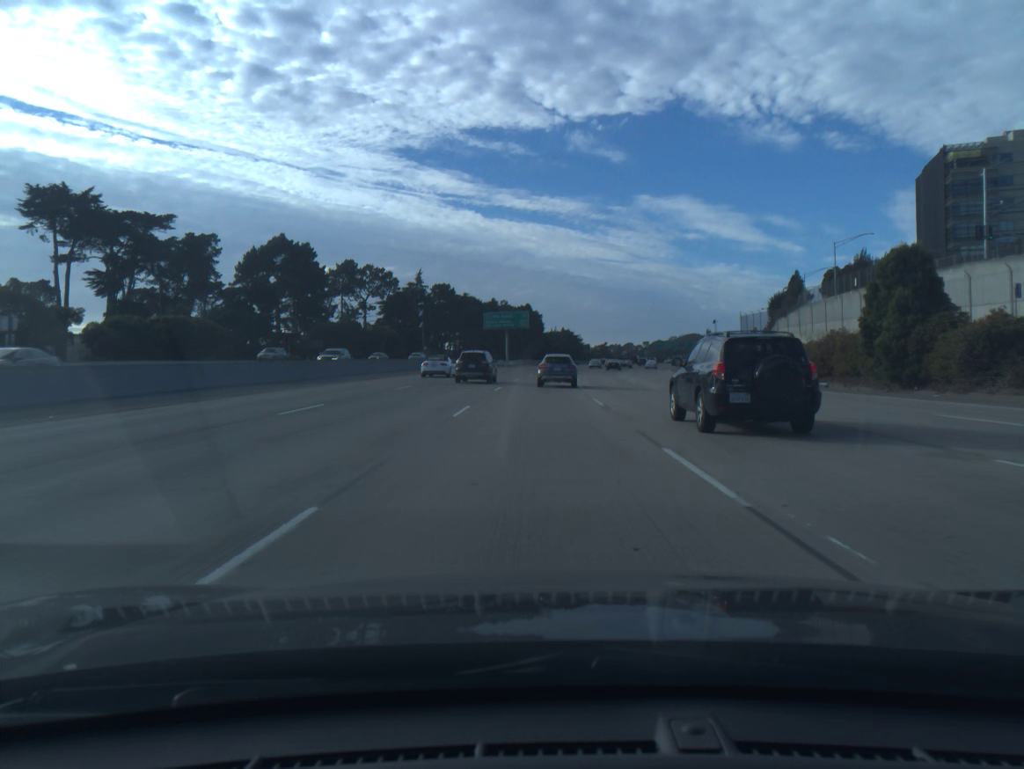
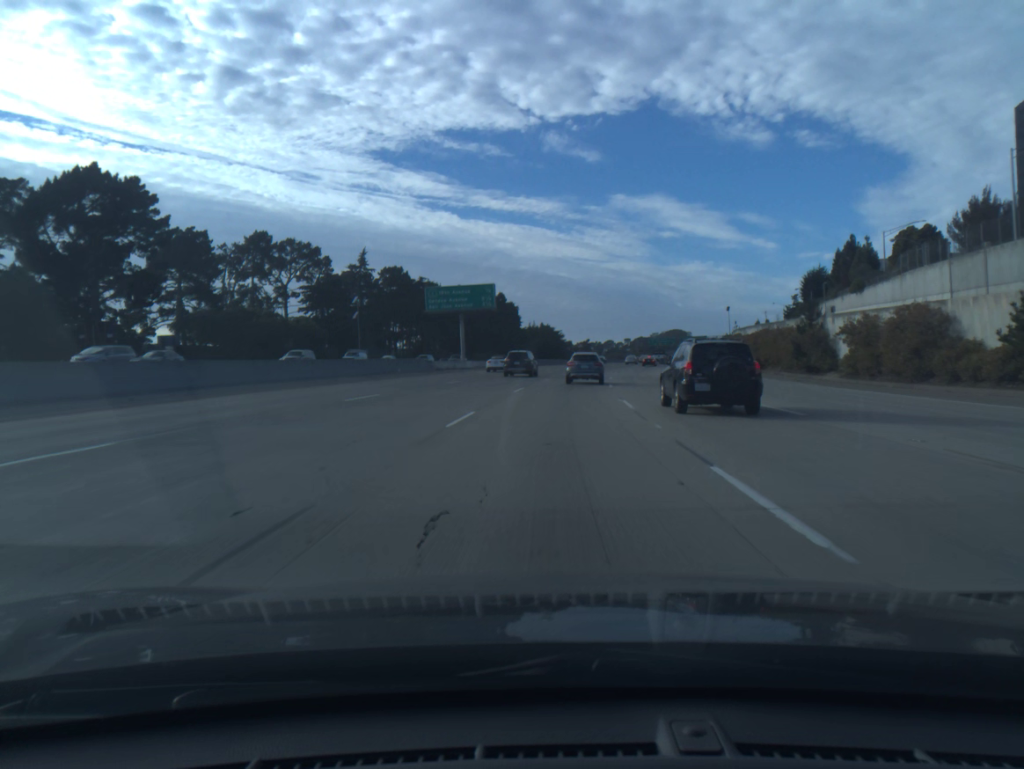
(+0.3, +45.4) m; +1°
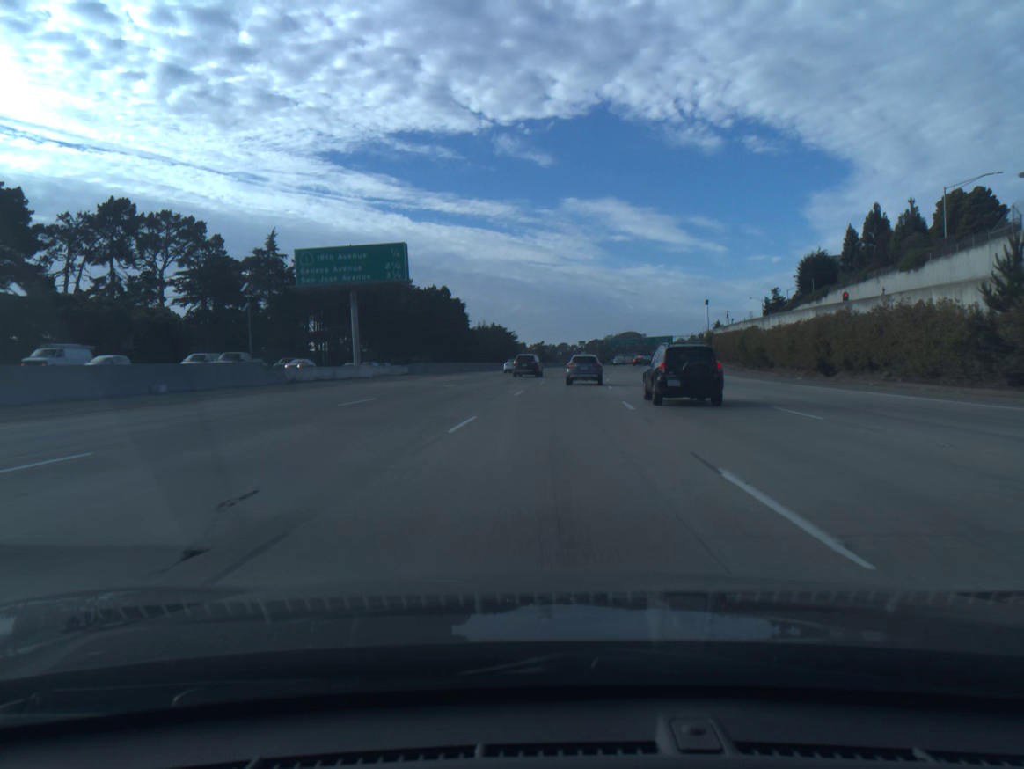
(+0.8, +29.7) m; +3°
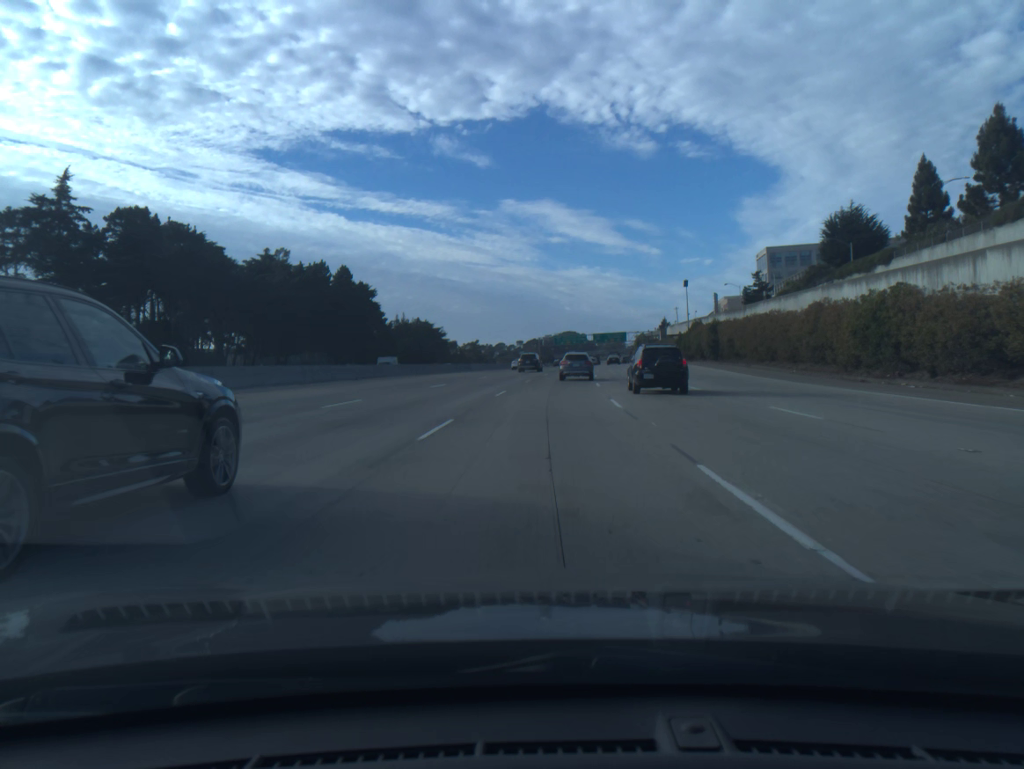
(+1.9, +43.9) m; +5°
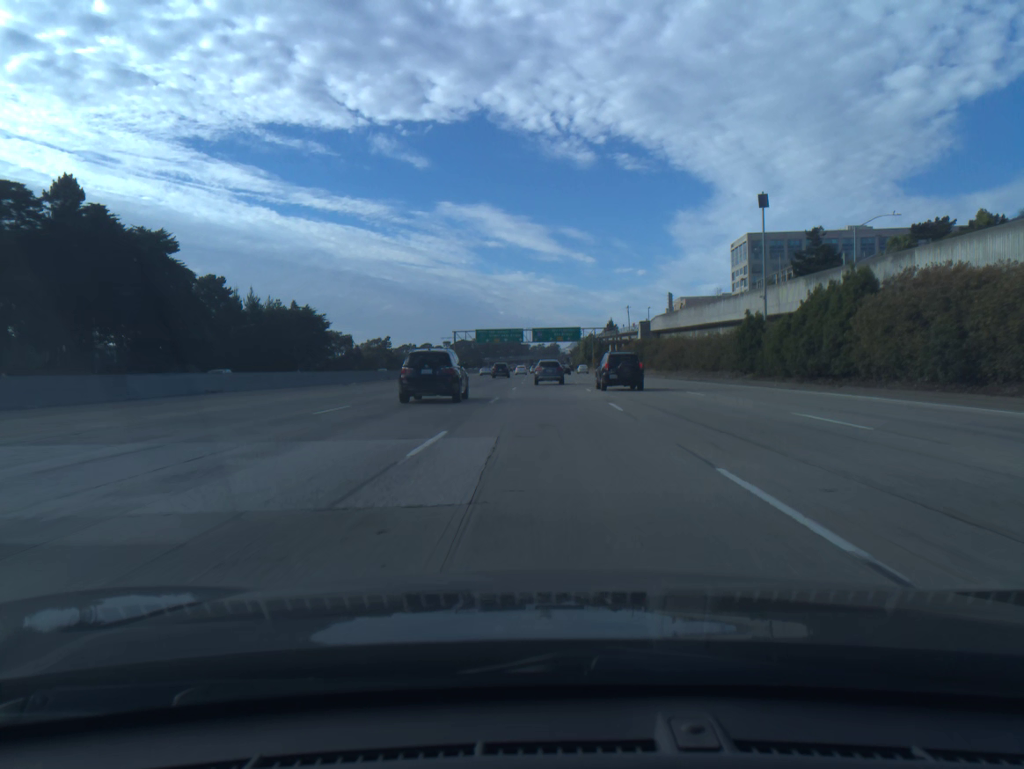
(+3.3, +73.0) m; +5°
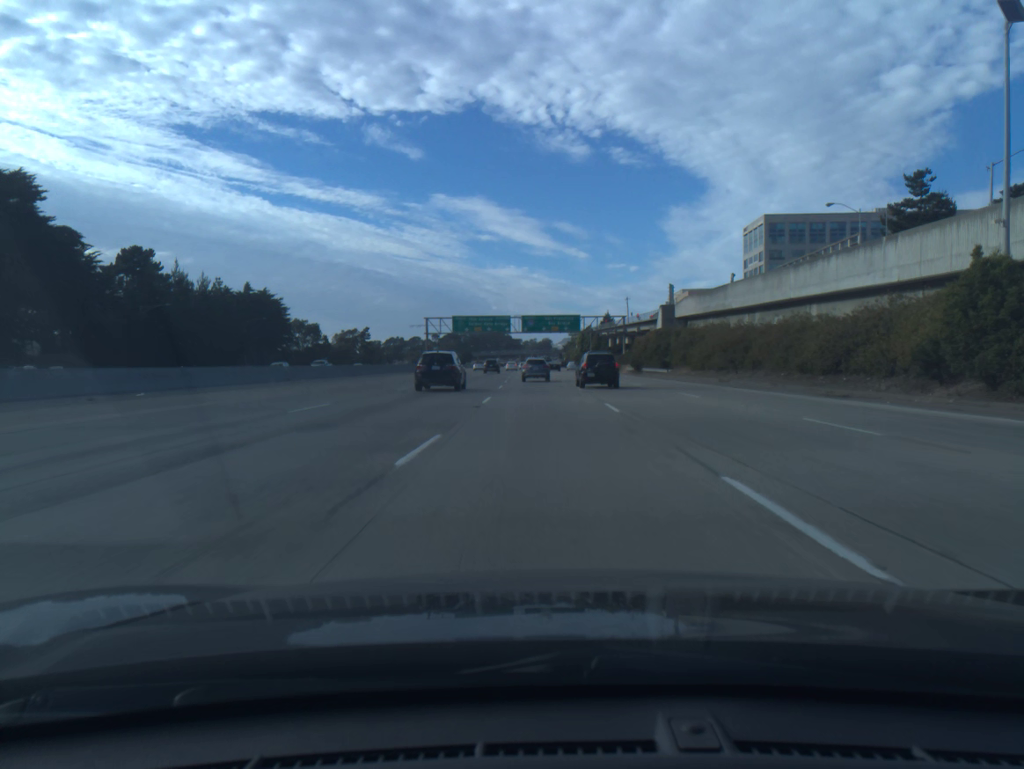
(+0.2, +29.4) m; +1°
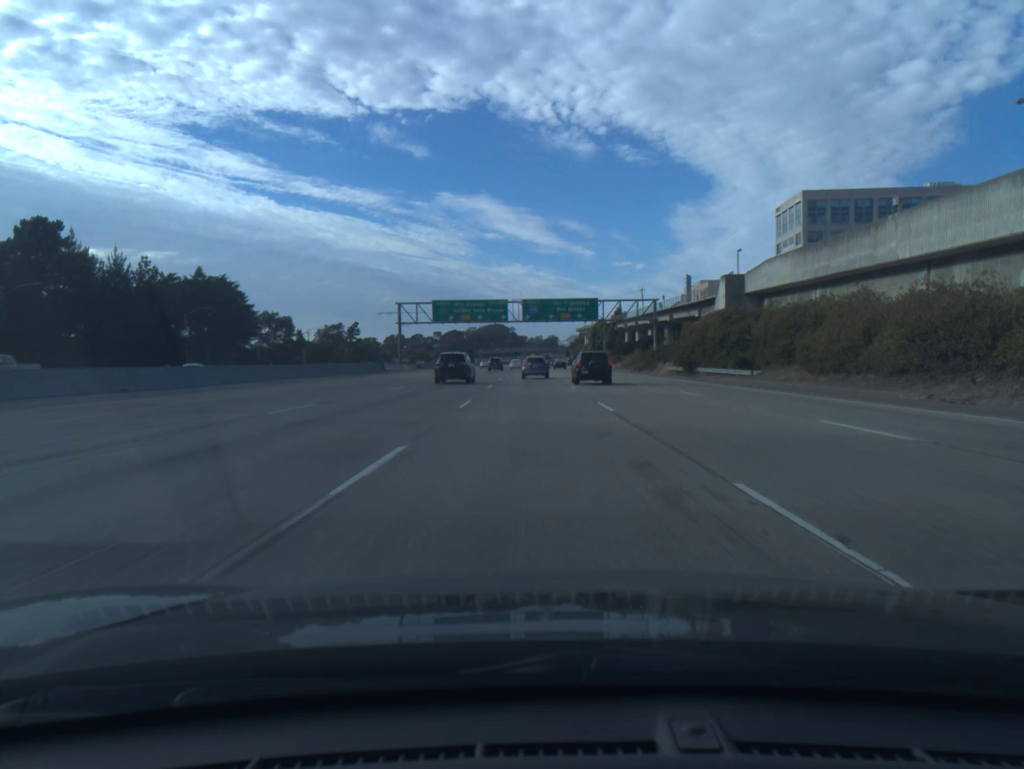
(0.0, +29.7) m; 0°
